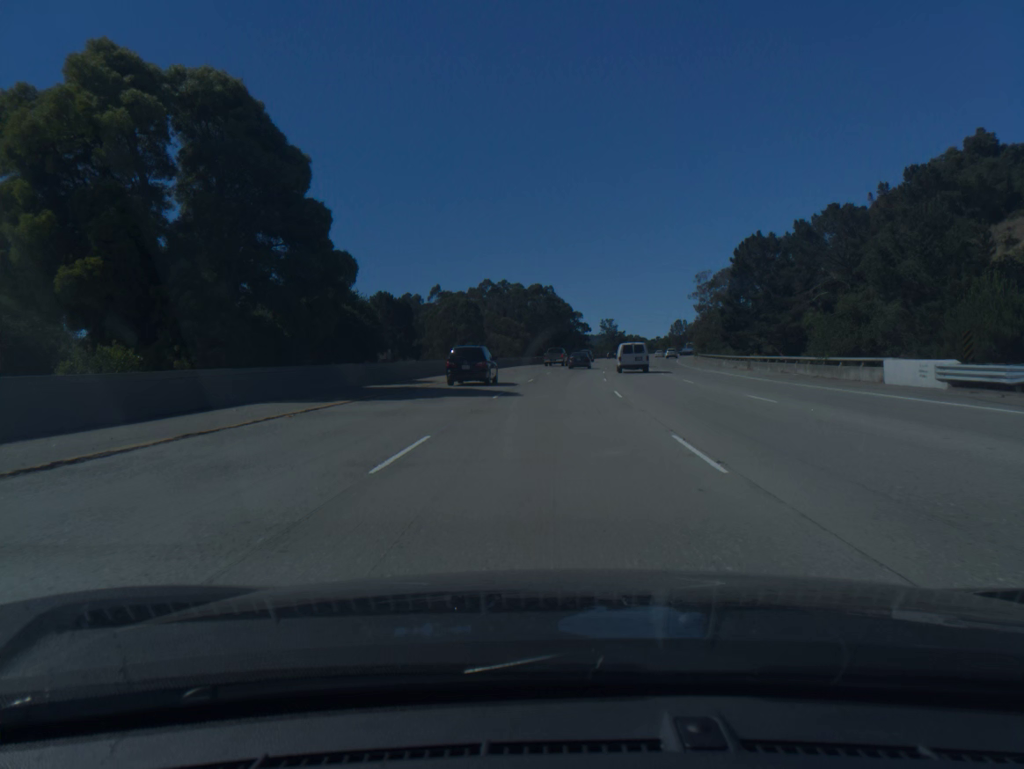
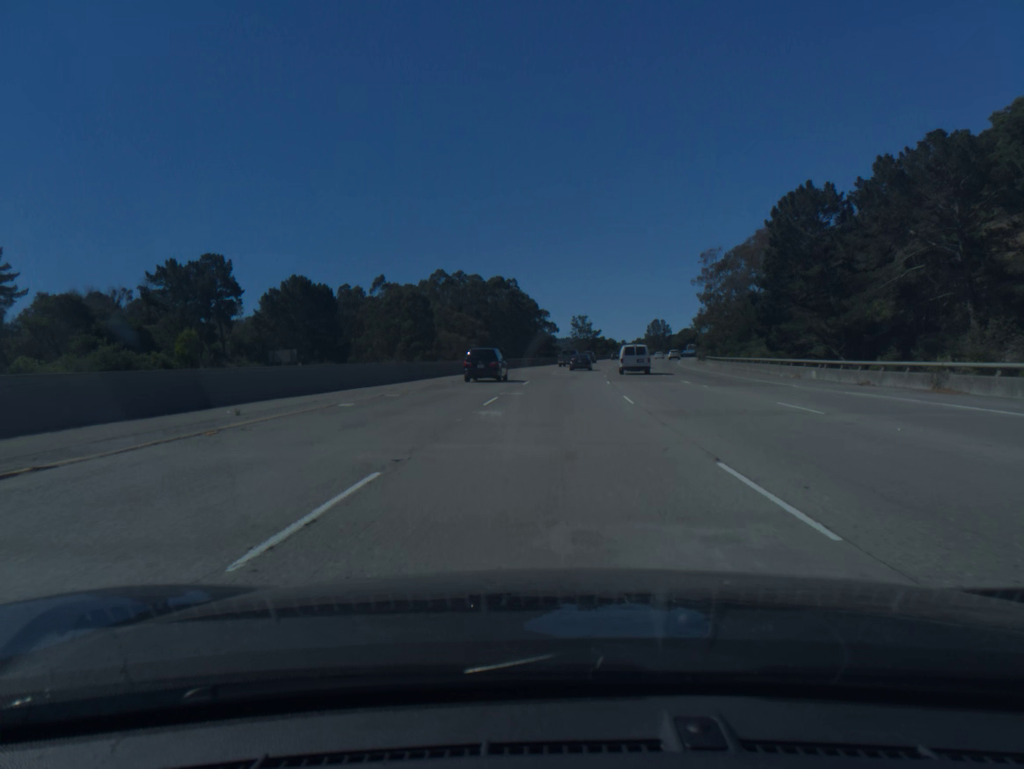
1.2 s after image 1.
(+0.7, +32.5) m; +3°
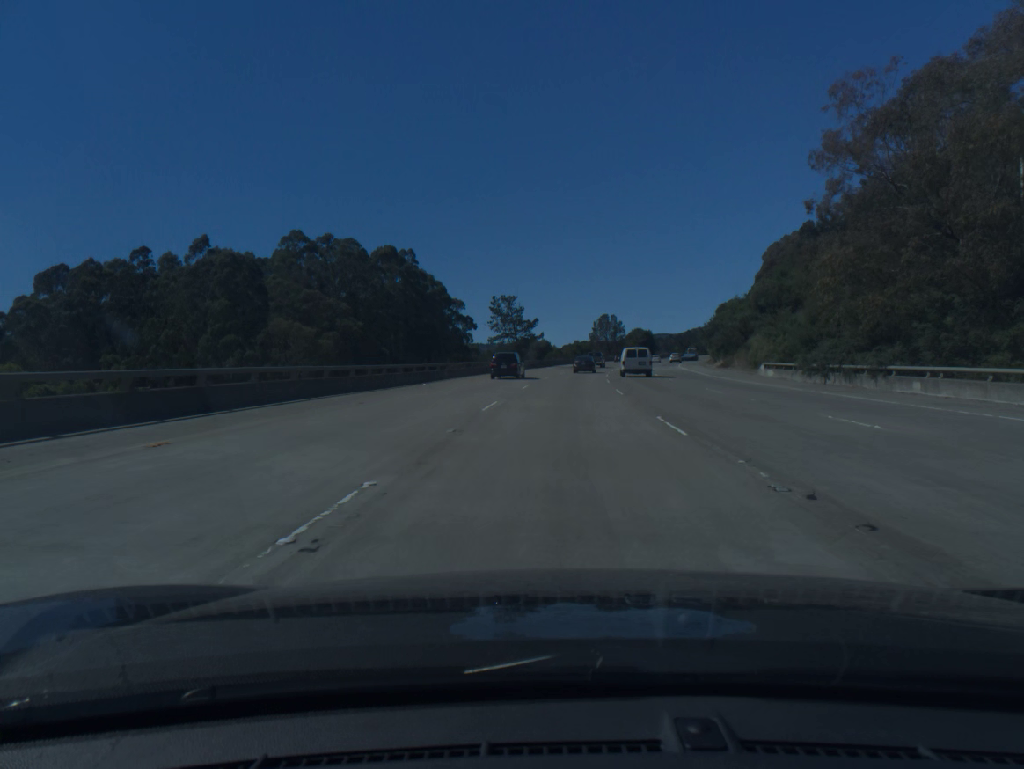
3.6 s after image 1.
(+3.0, +65.4) m; +5°
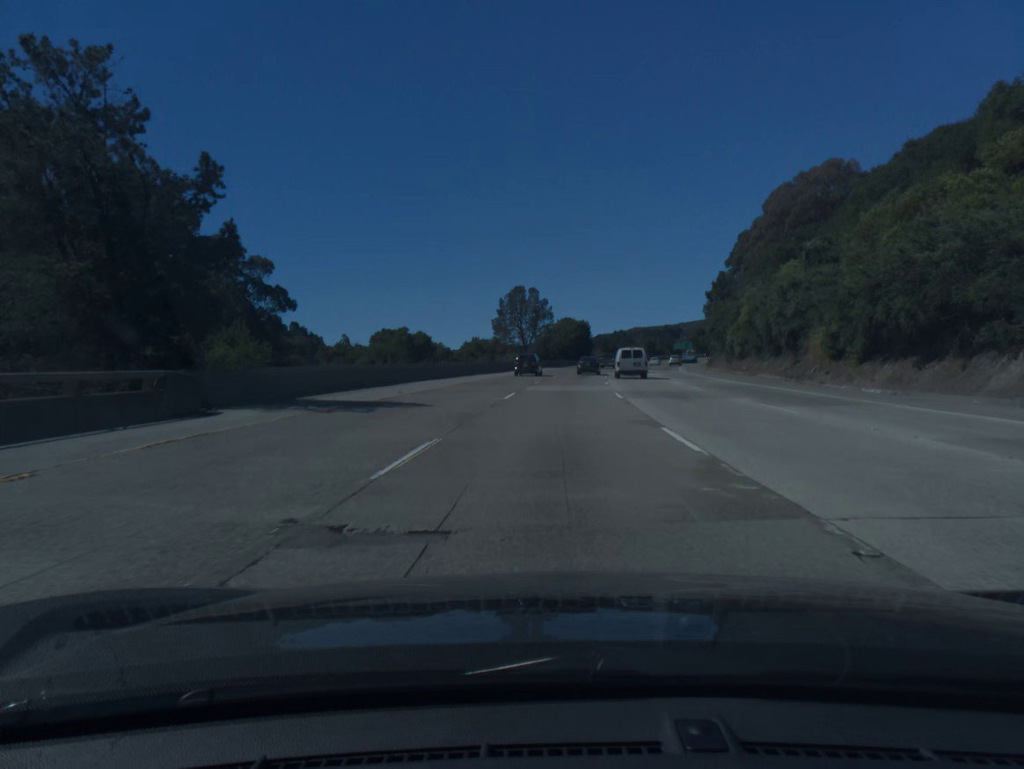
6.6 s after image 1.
(+5.1, +83.1) m; +7°
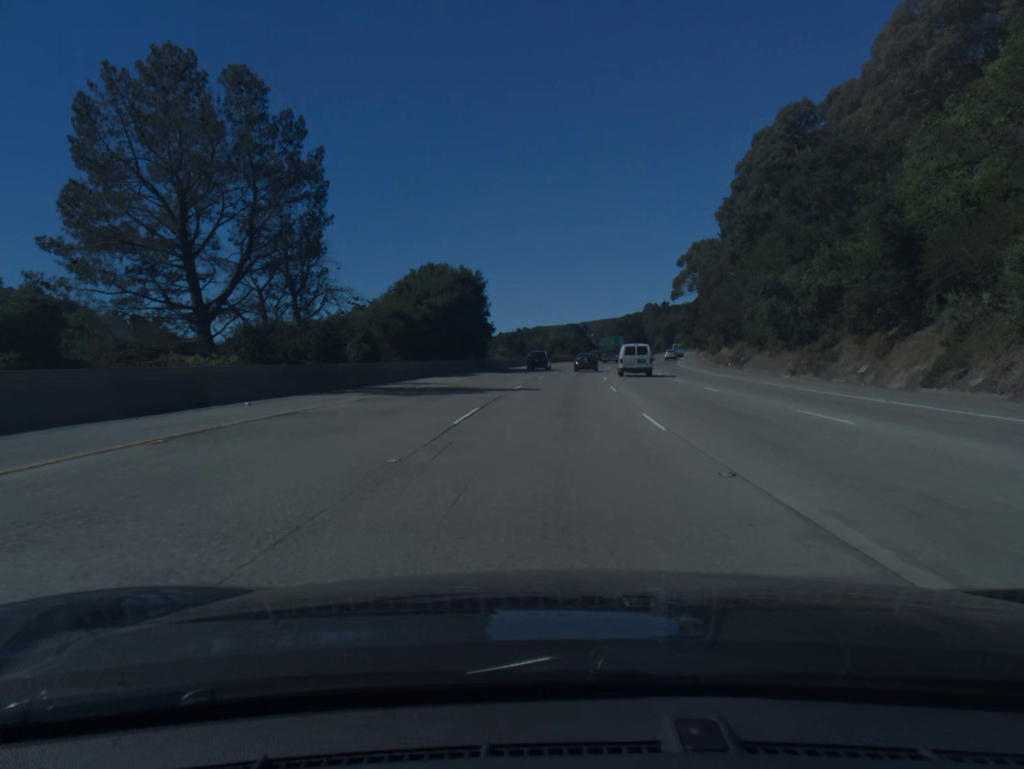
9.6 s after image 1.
(+5.2, +83.8) m; +7°
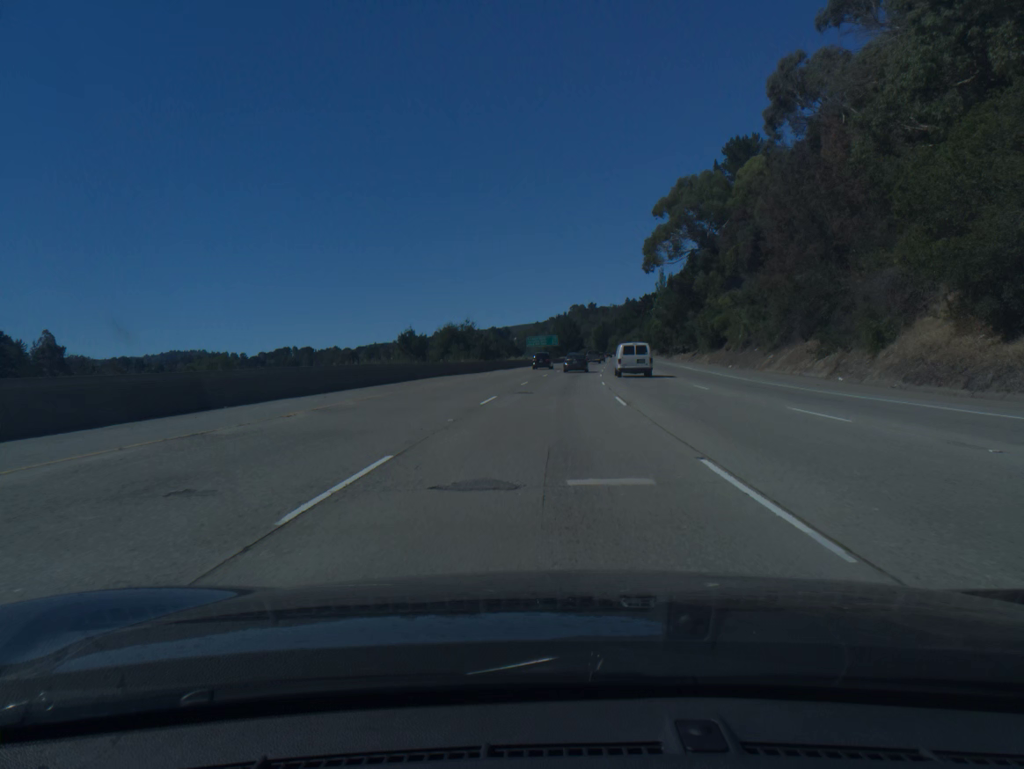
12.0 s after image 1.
(+3.2, +66.5) m; +5°
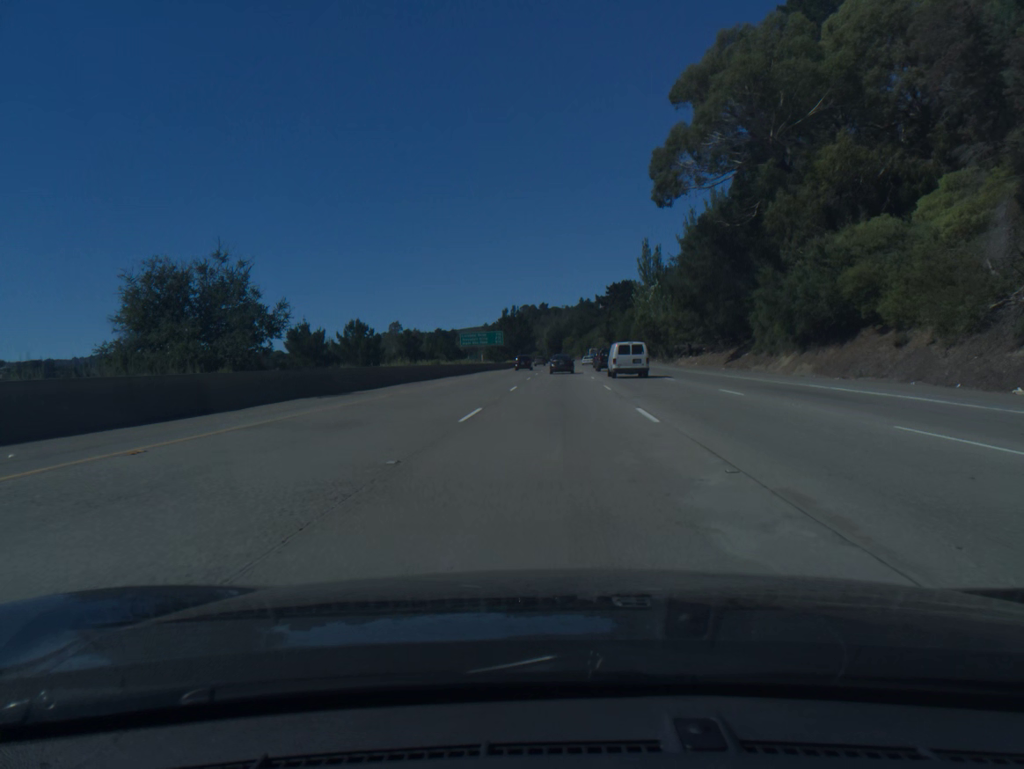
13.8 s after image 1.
(+1.7, +49.4) m; +4°
